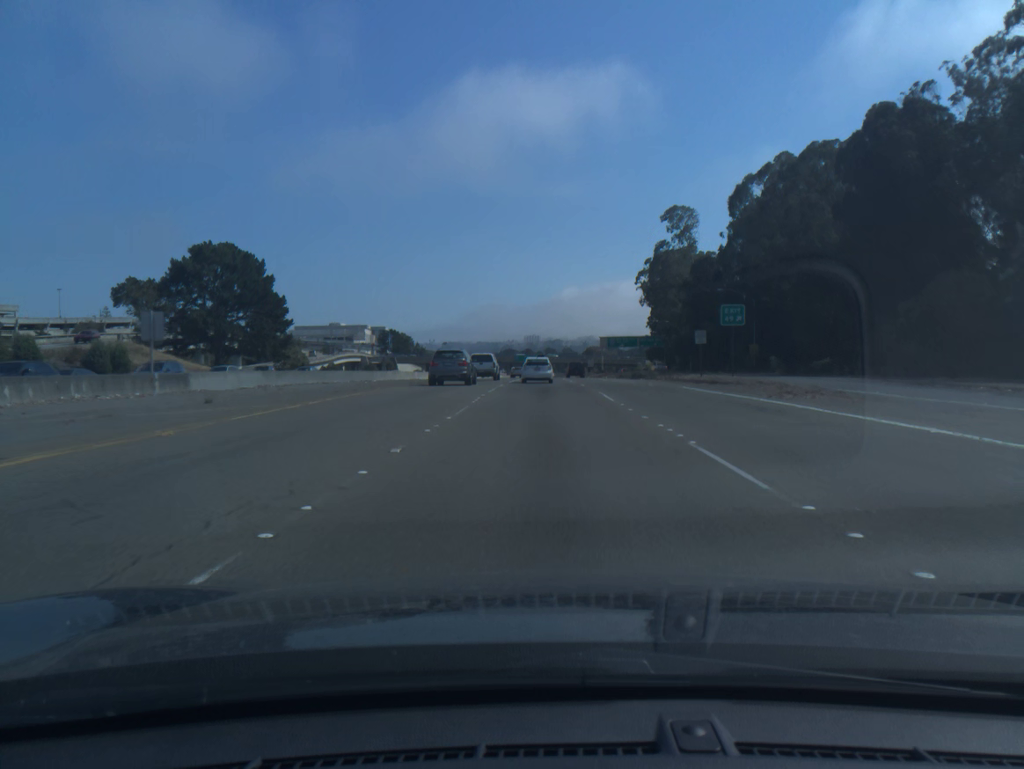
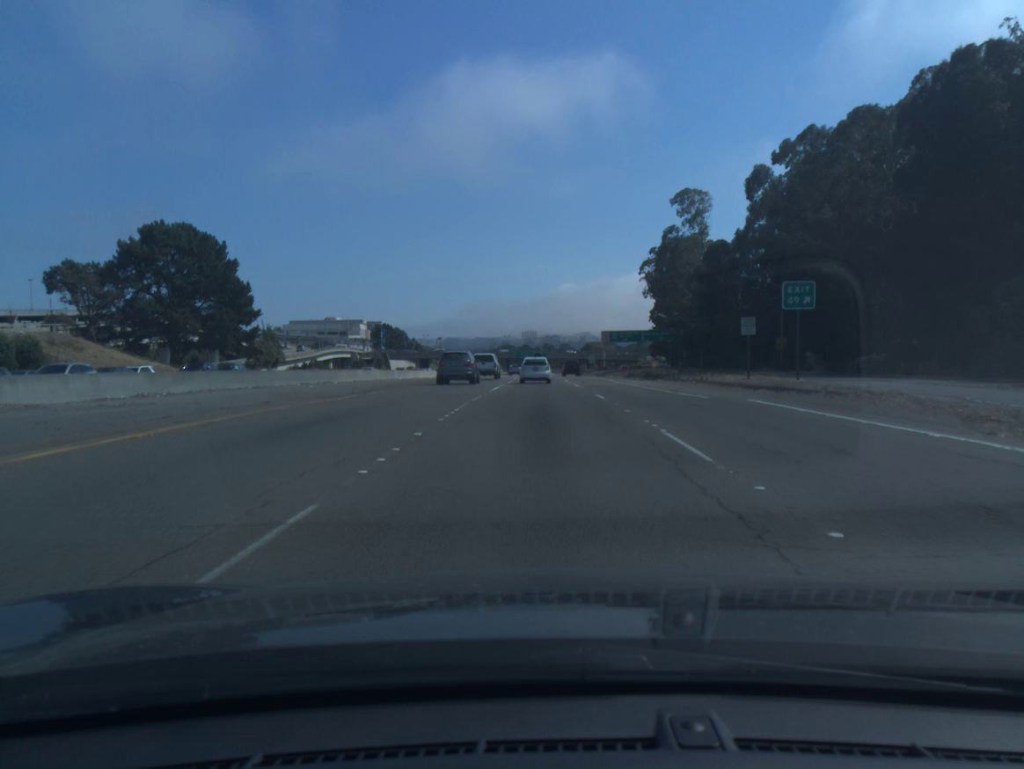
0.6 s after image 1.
(0.0, +12.7) m; 0°
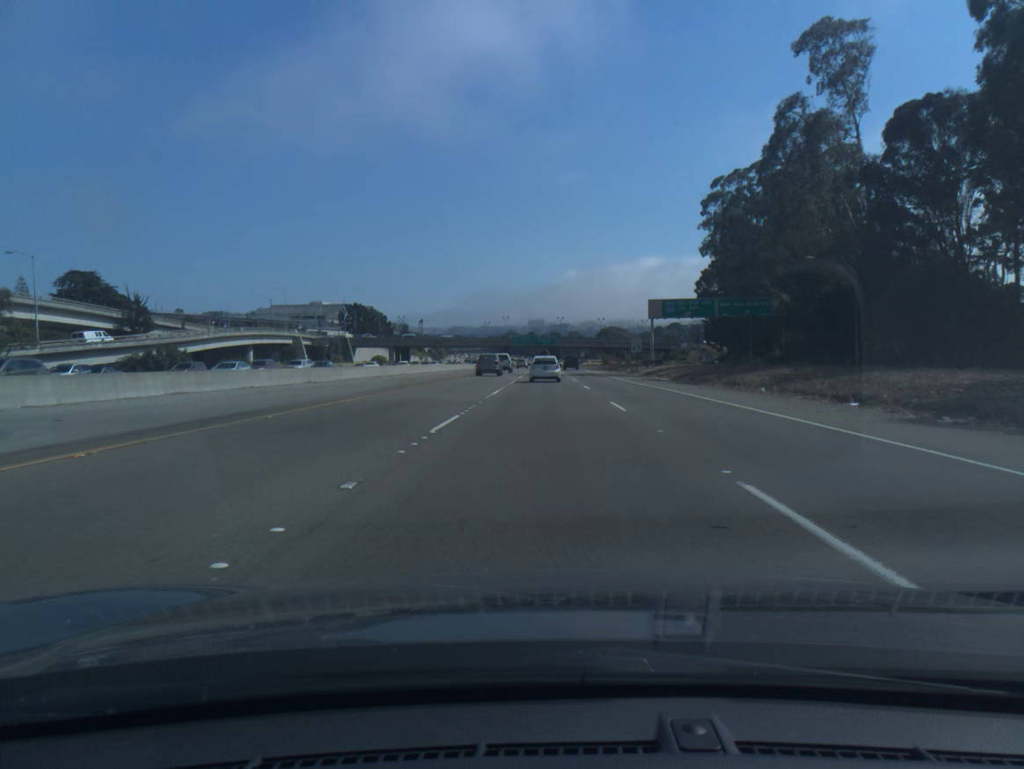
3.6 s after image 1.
(-0.2, +63.2) m; -1°
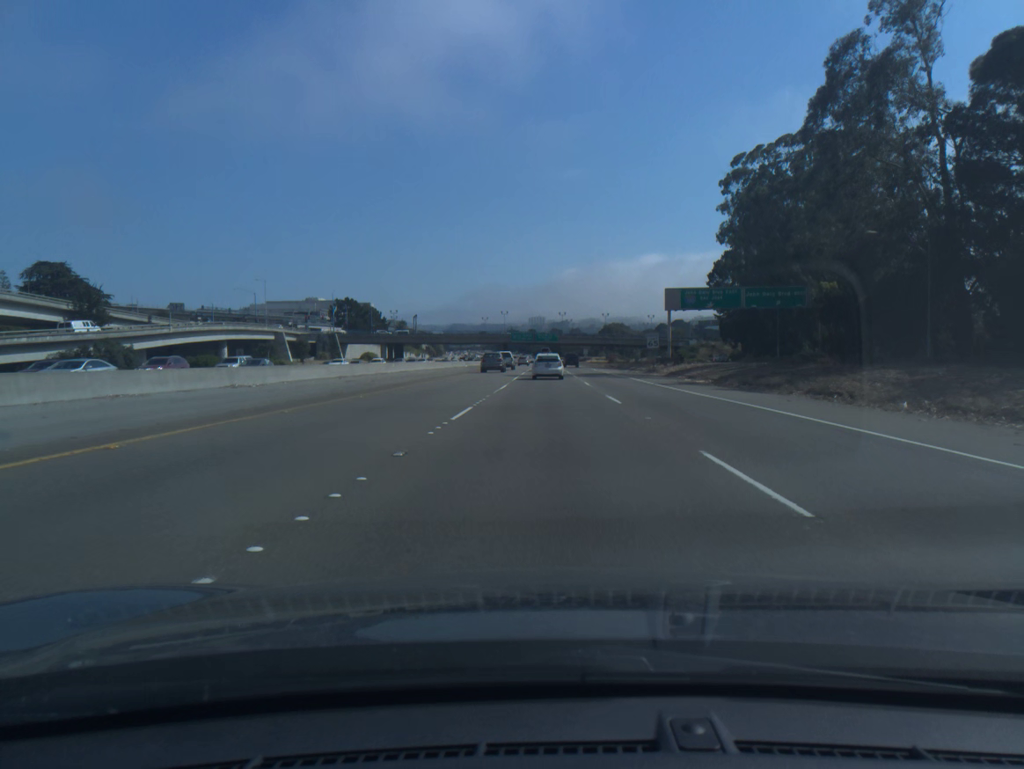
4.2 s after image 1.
(0.0, +12.6) m; 0°
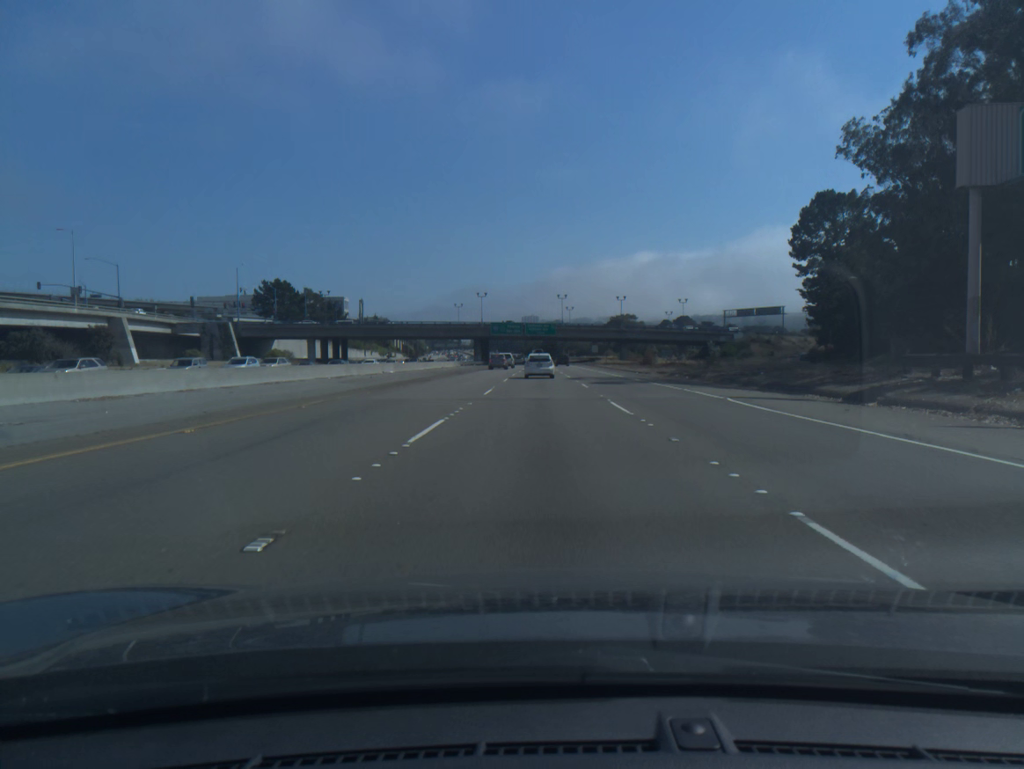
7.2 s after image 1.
(+0.4, +63.4) m; 0°
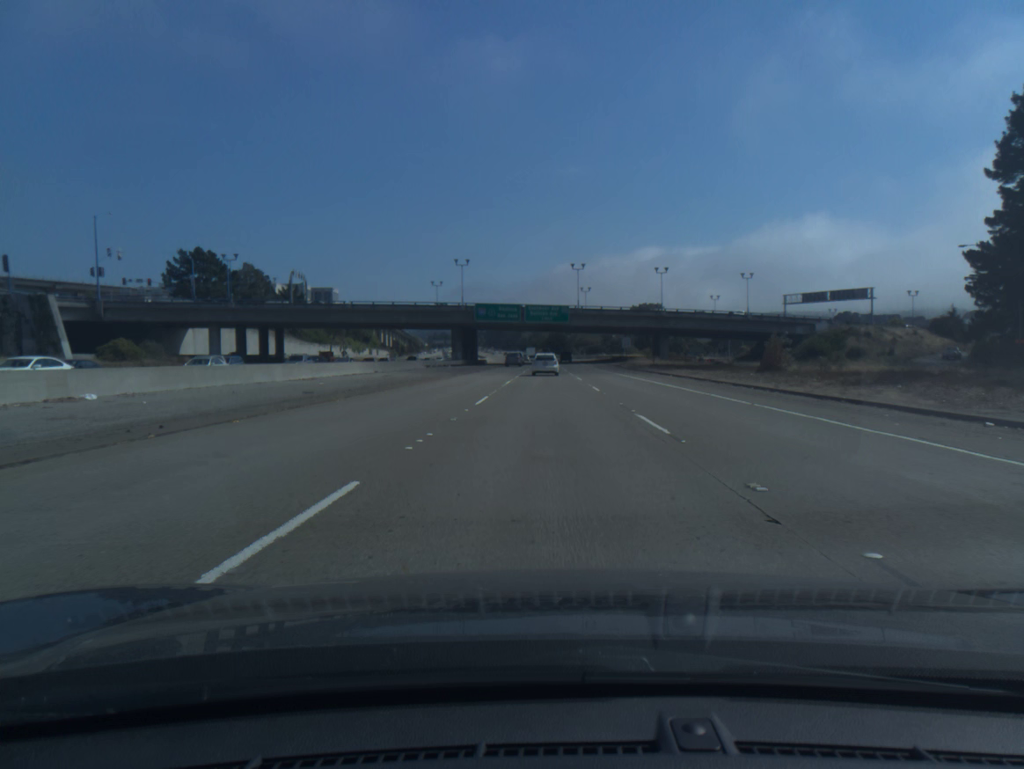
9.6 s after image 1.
(-0.2, +51.1) m; 0°
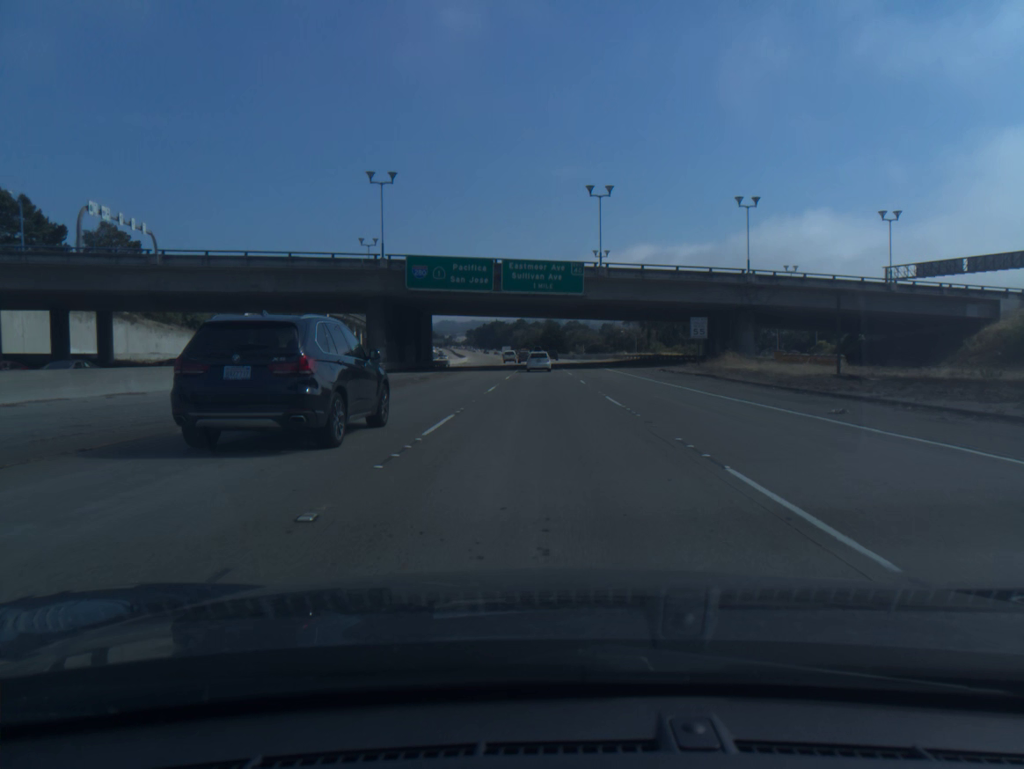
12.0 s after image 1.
(+0.2, +52.6) m; 0°
